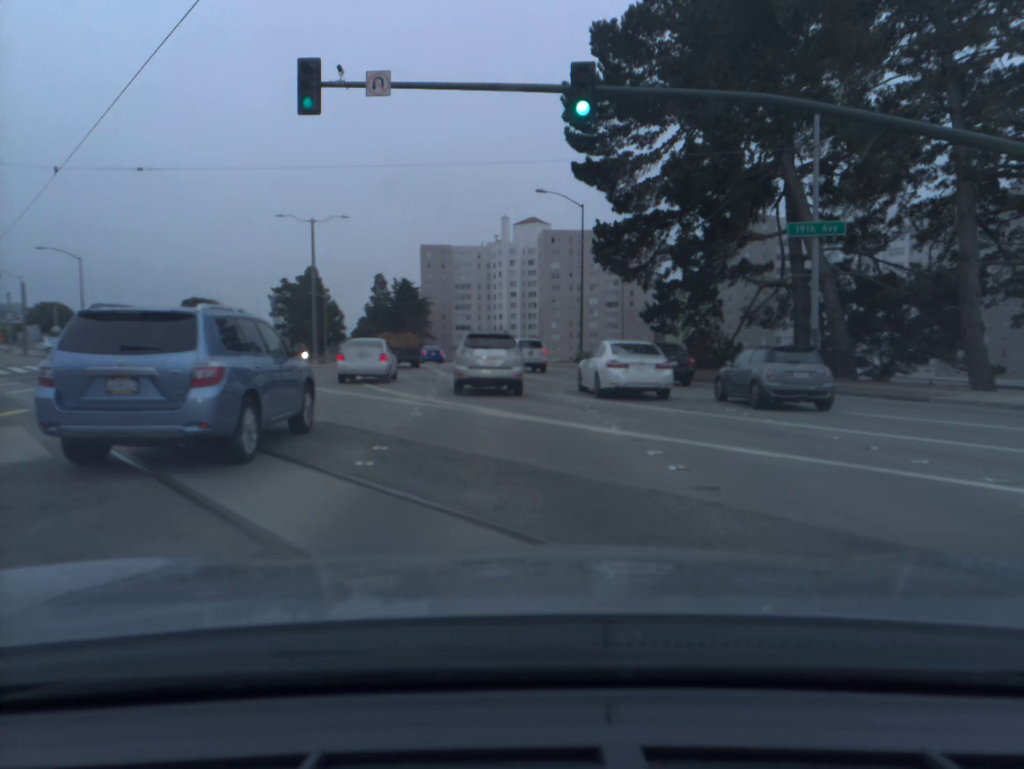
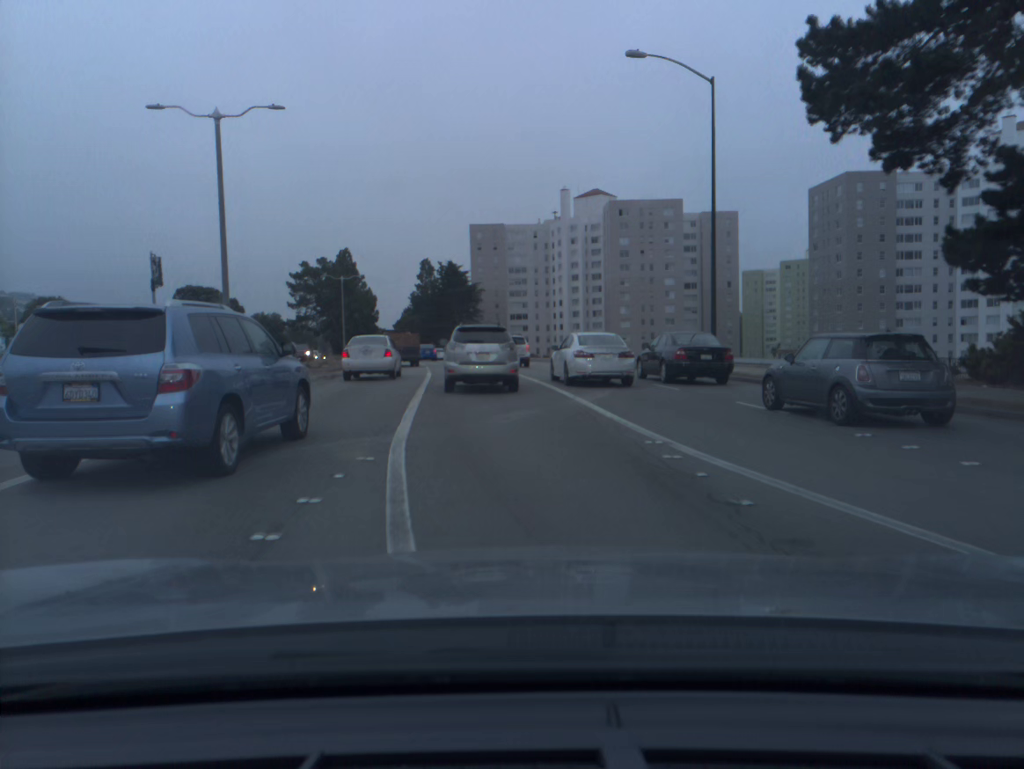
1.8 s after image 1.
(-0.6, +23.3) m; -4°
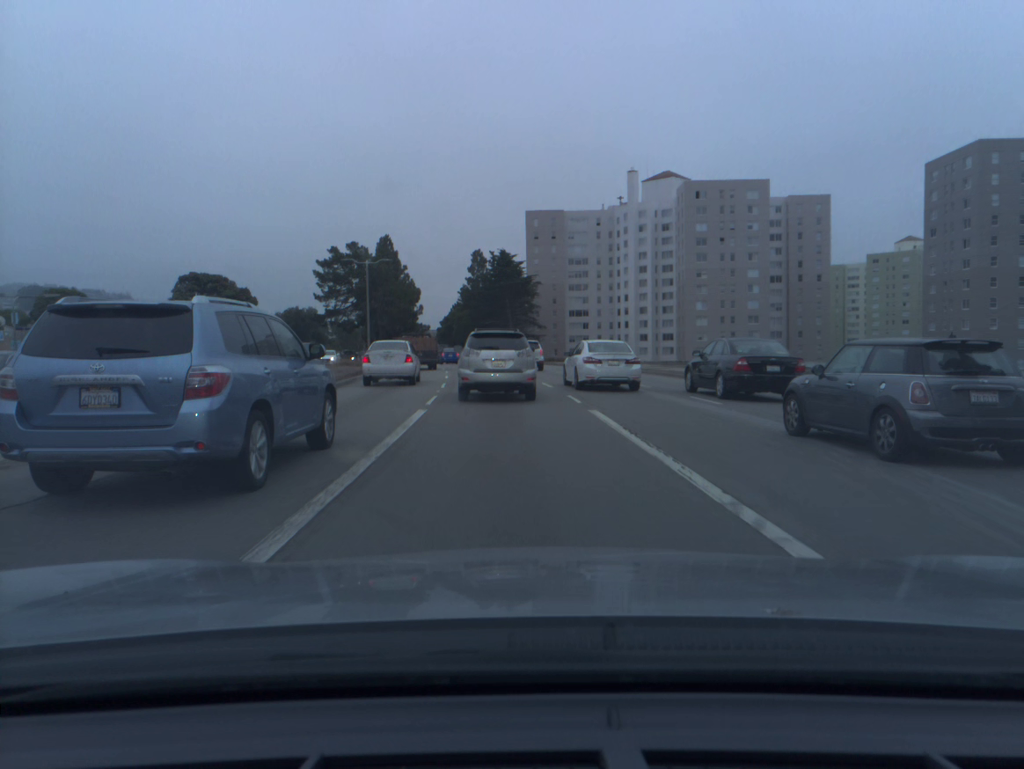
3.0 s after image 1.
(-0.6, +16.7) m; -4°
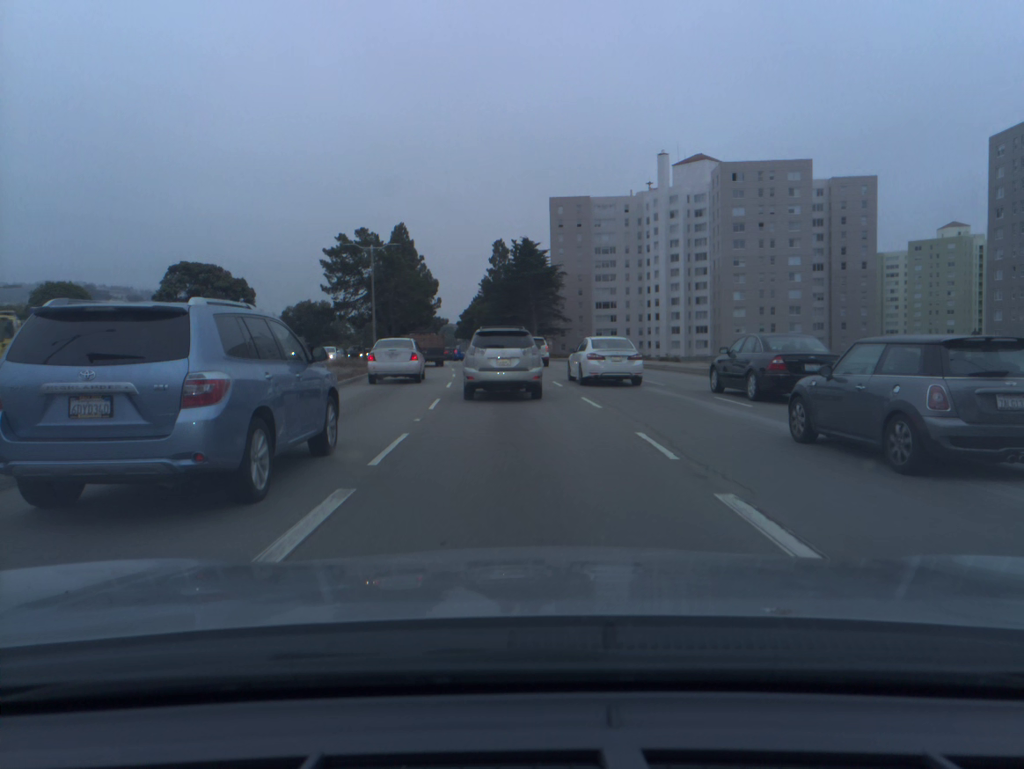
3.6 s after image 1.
(-0.1, +8.7) m; -2°
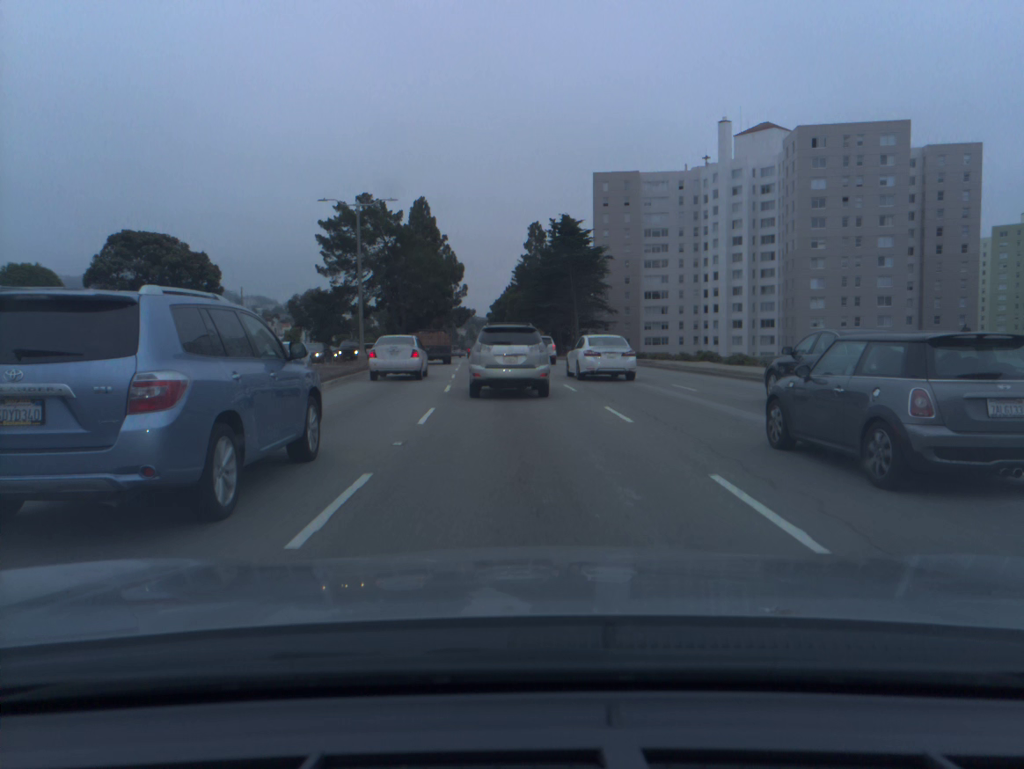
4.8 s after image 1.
(-0.4, +18.1) m; -2°
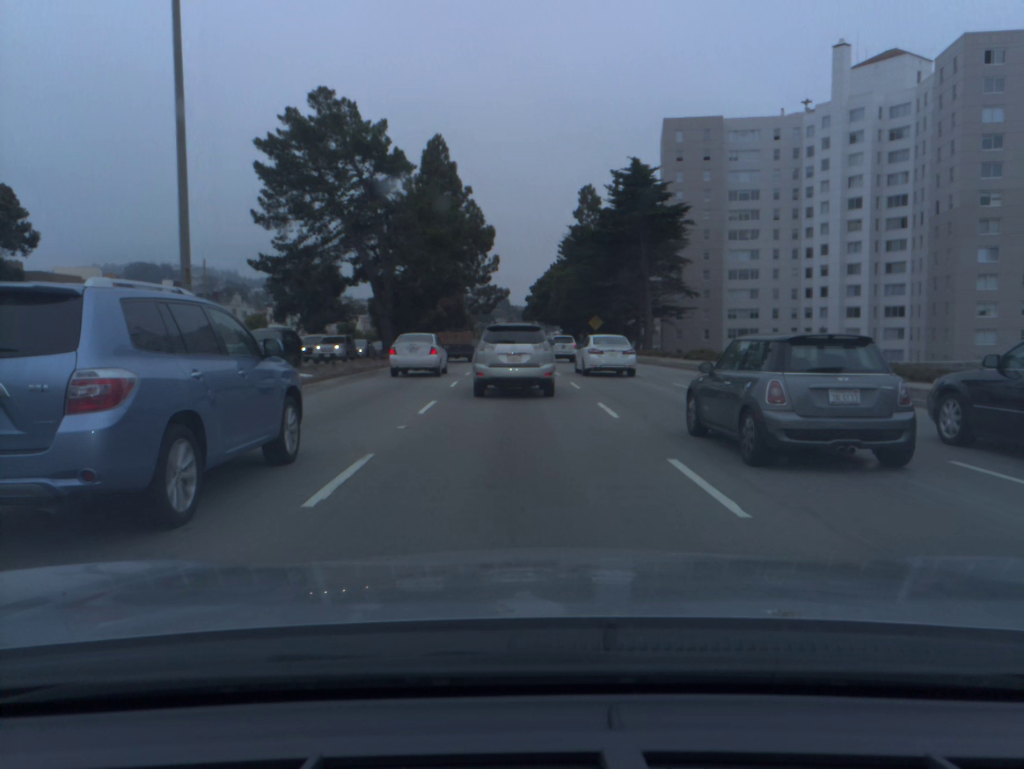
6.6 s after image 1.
(-0.9, +28.5) m; -3°
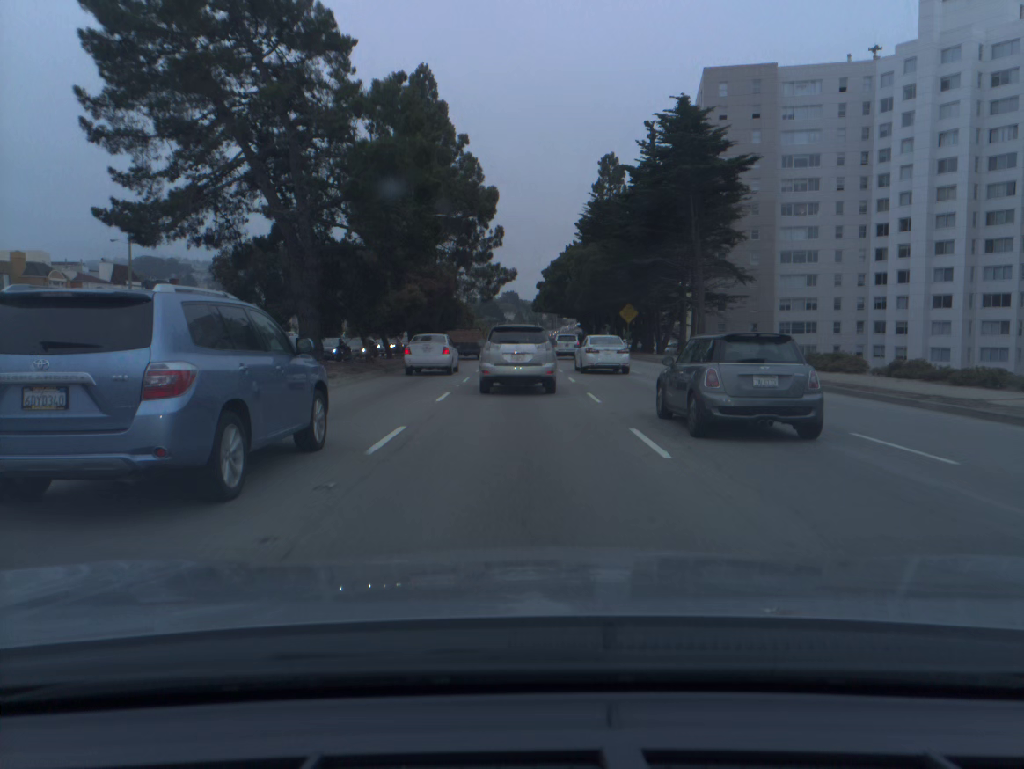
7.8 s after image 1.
(-0.2, +19.5) m; -1°
